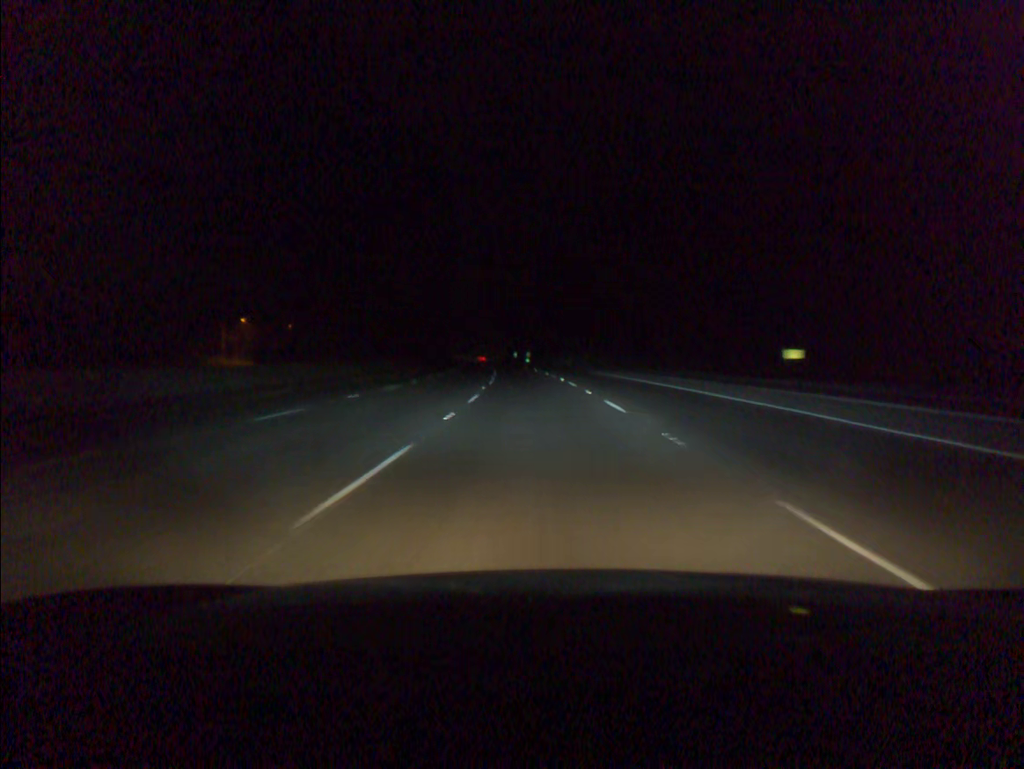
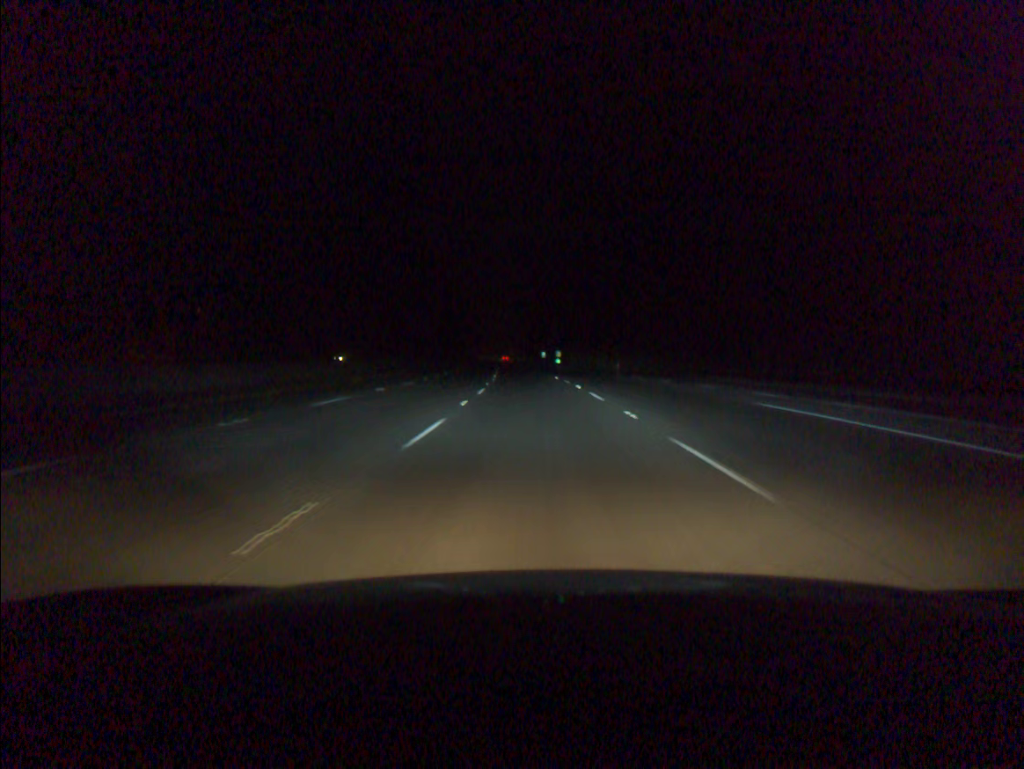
(-0.7, +39.3) m; -2°
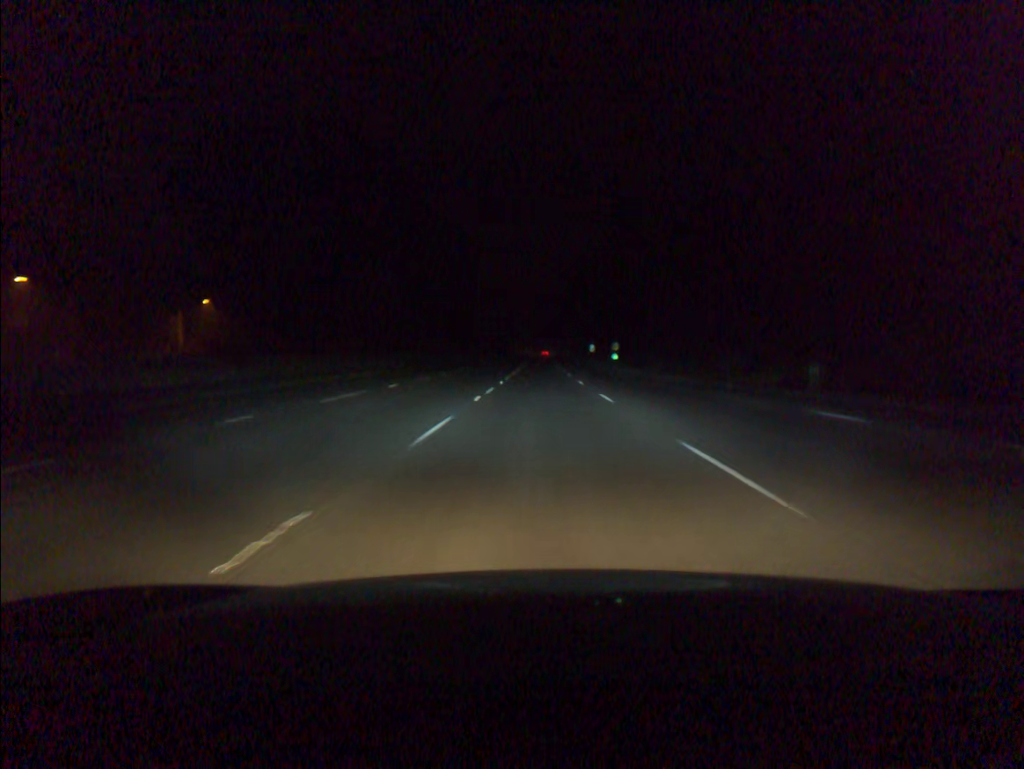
(-1.6, +58.9) m; -3°
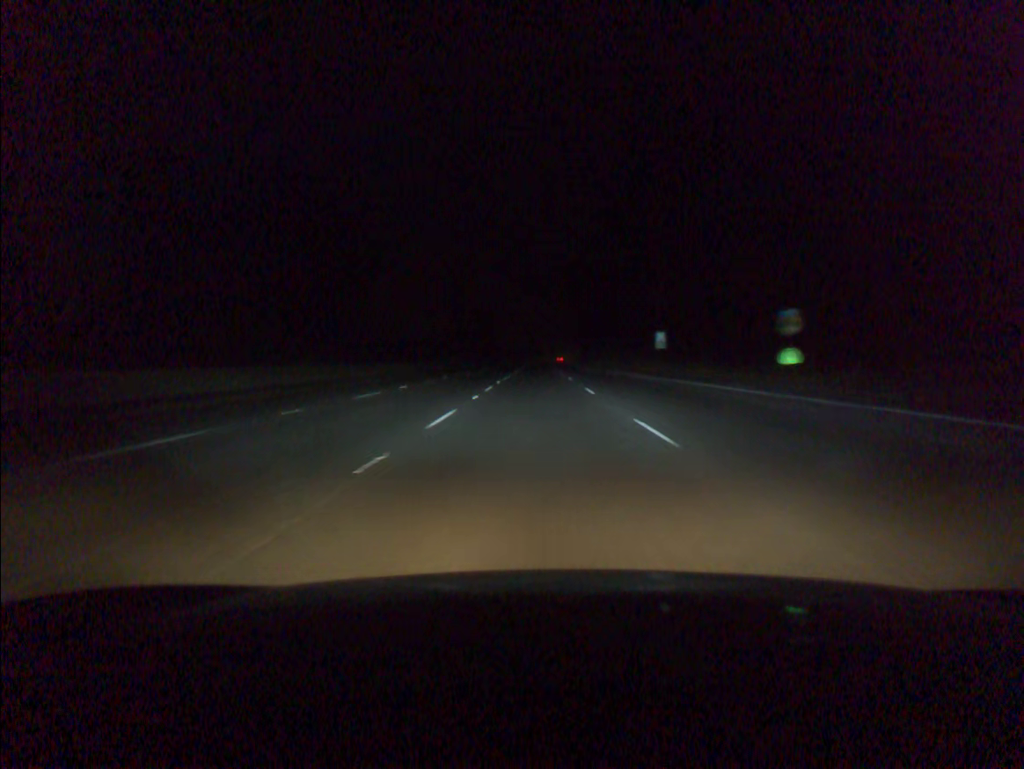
(0.0, +98.3) m; 0°
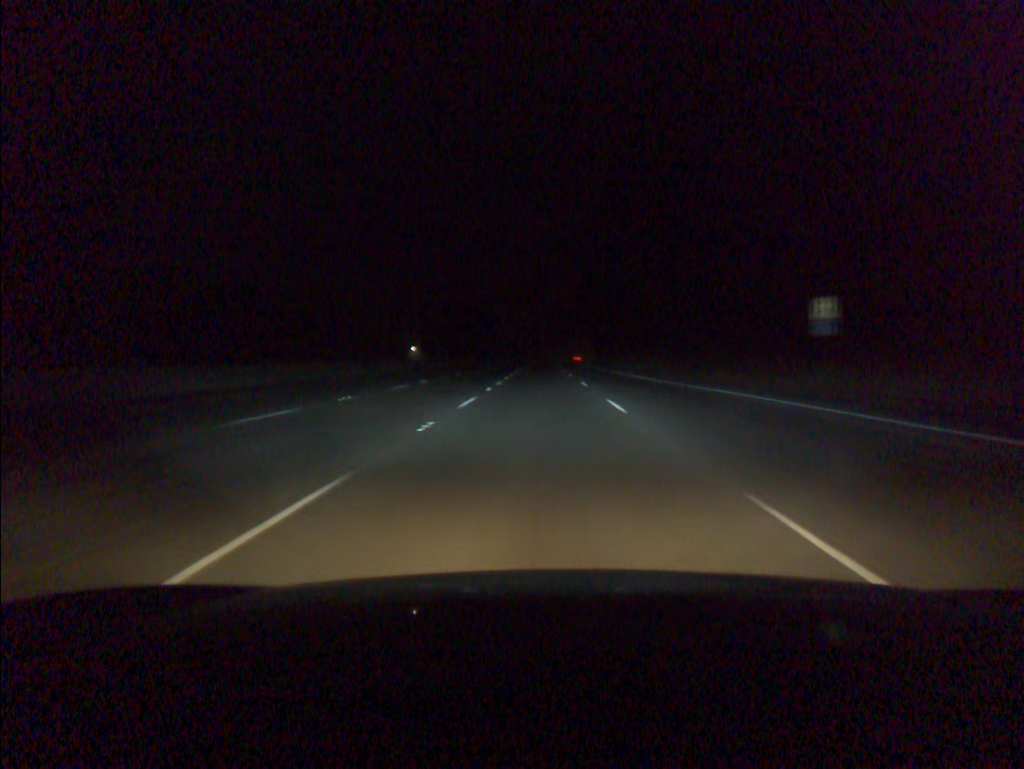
(-0.1, +39.2) m; 0°
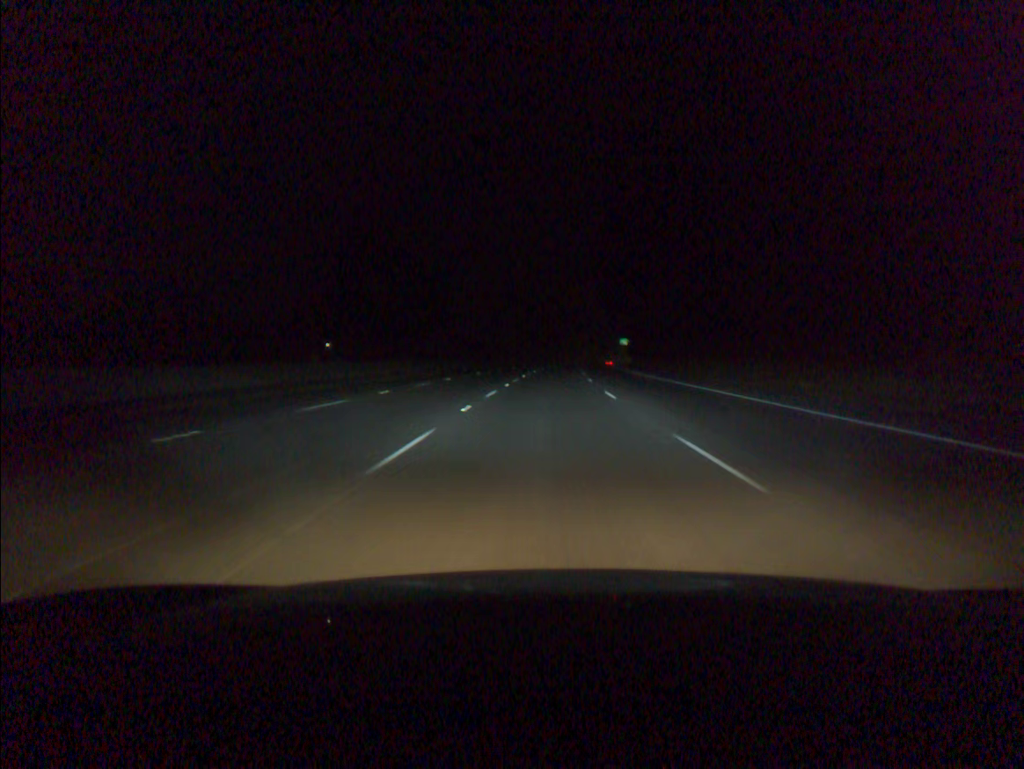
(+0.1, +97.9) m; +1°
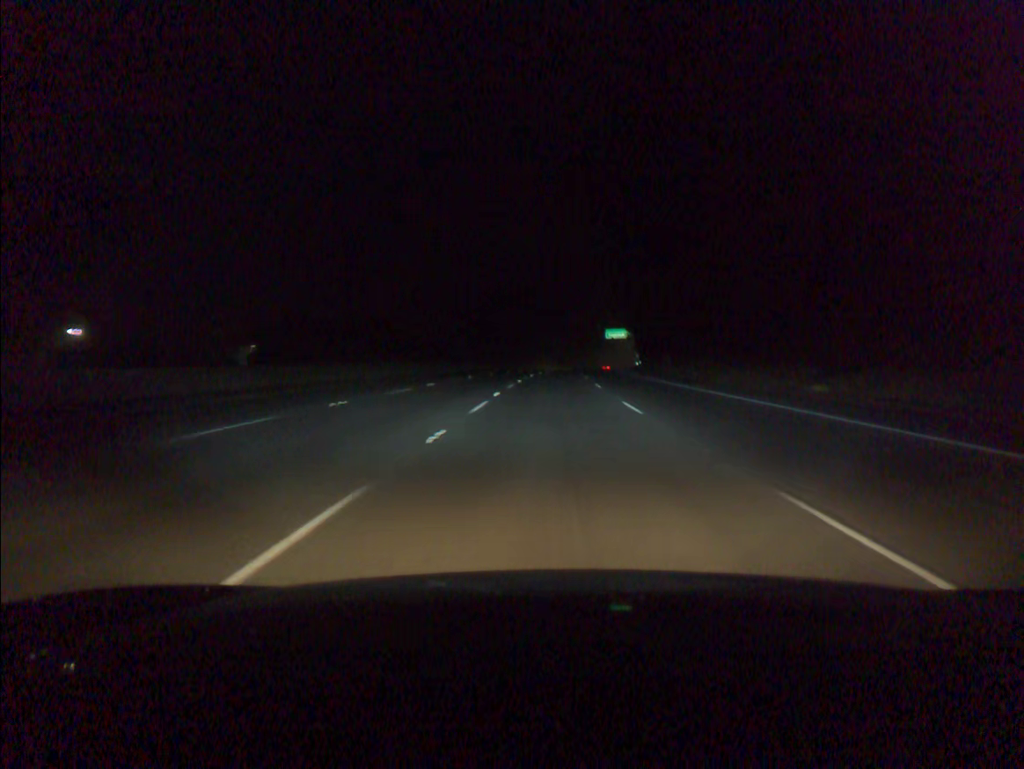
(+1.9, +78.3) m; +3°
